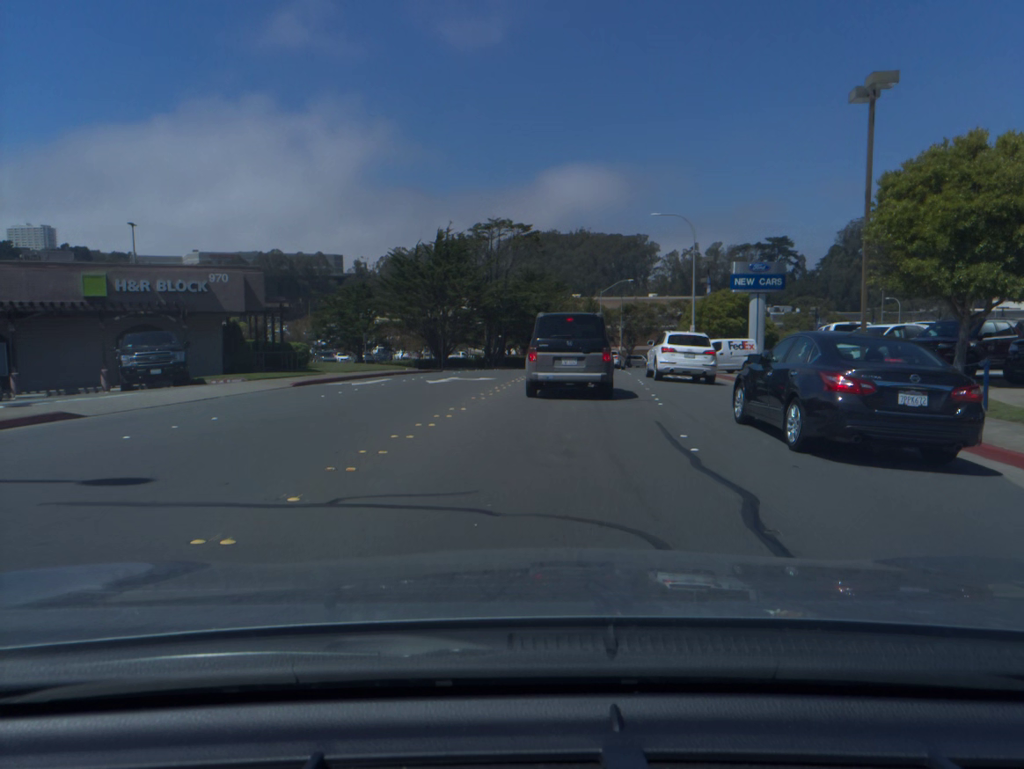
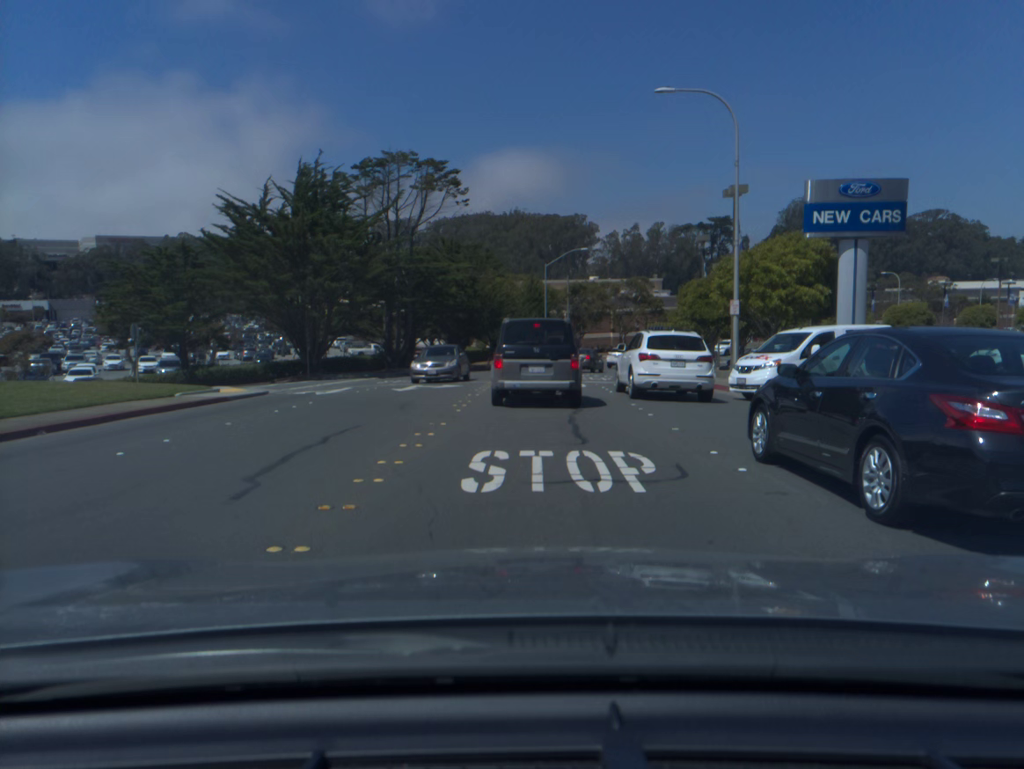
(+1.2, +23.2) m; +5°
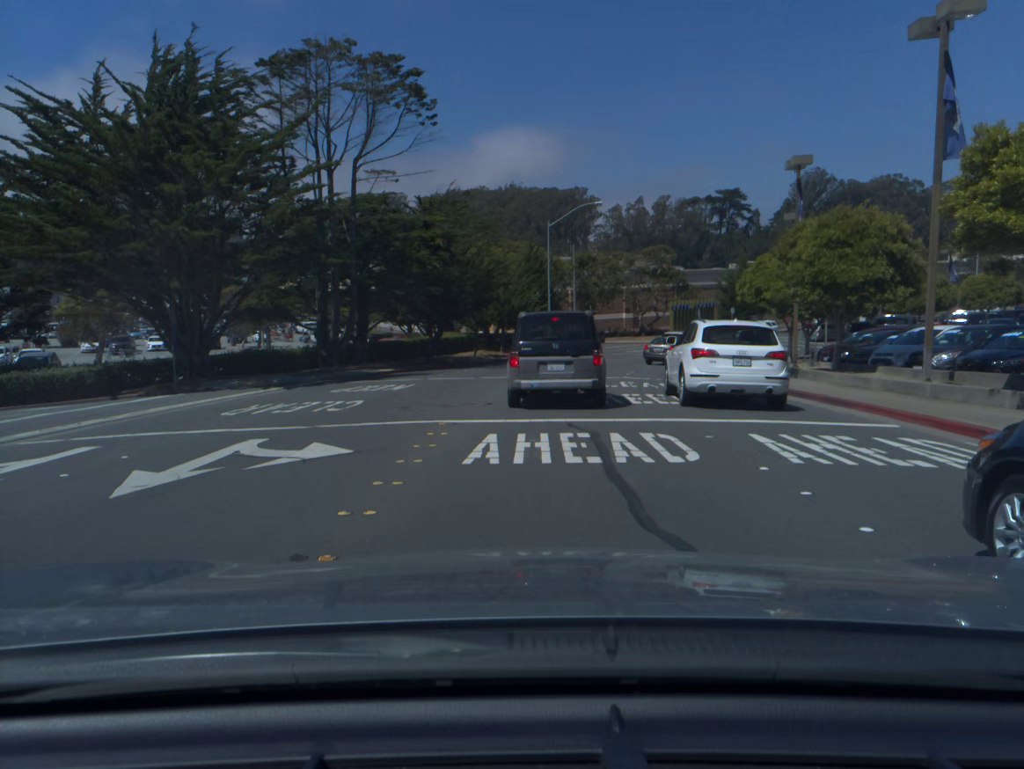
(0.0, +15.9) m; 0°
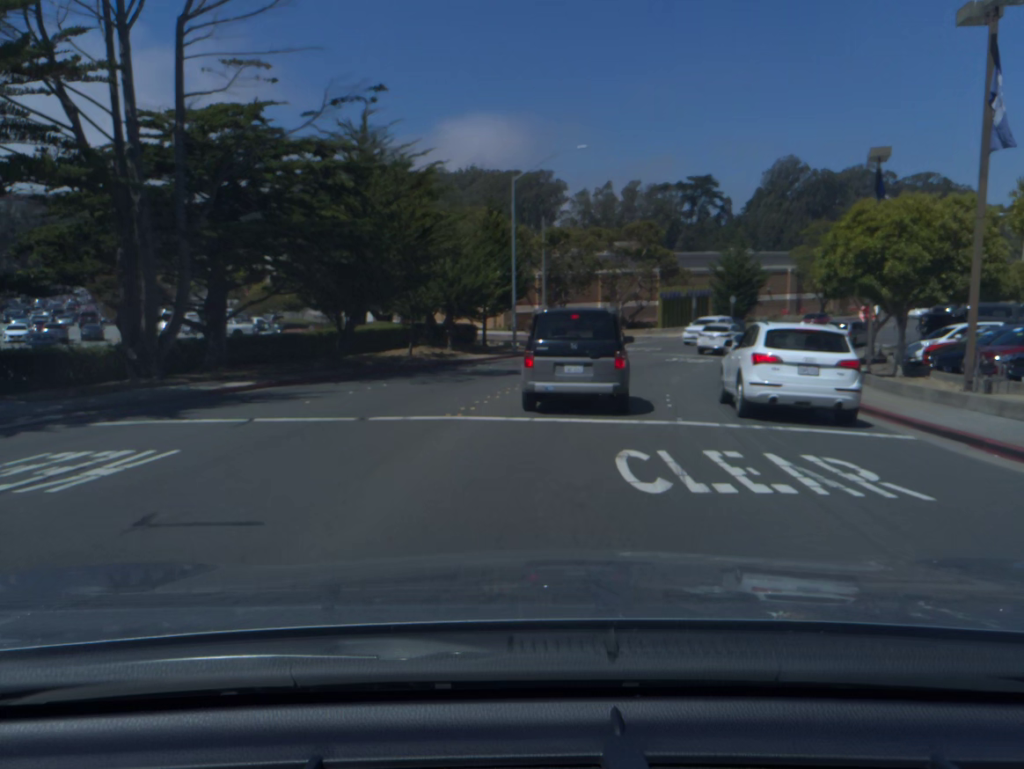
(+0.3, +14.3) m; +3°
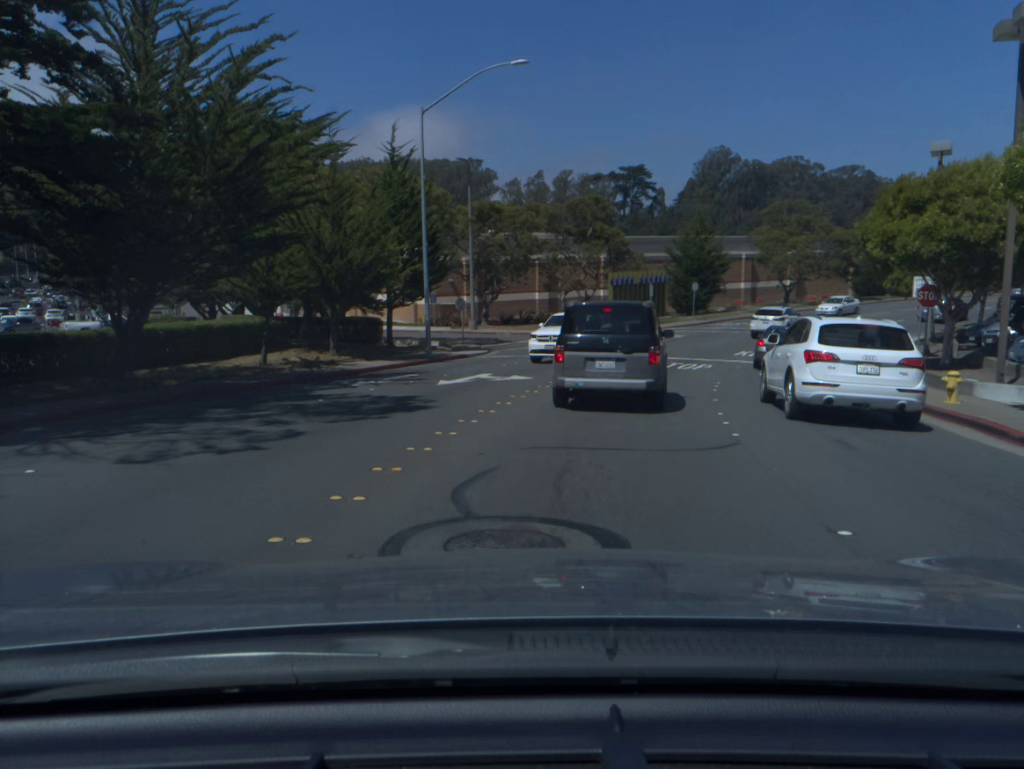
(+0.5, +12.6) m; +5°
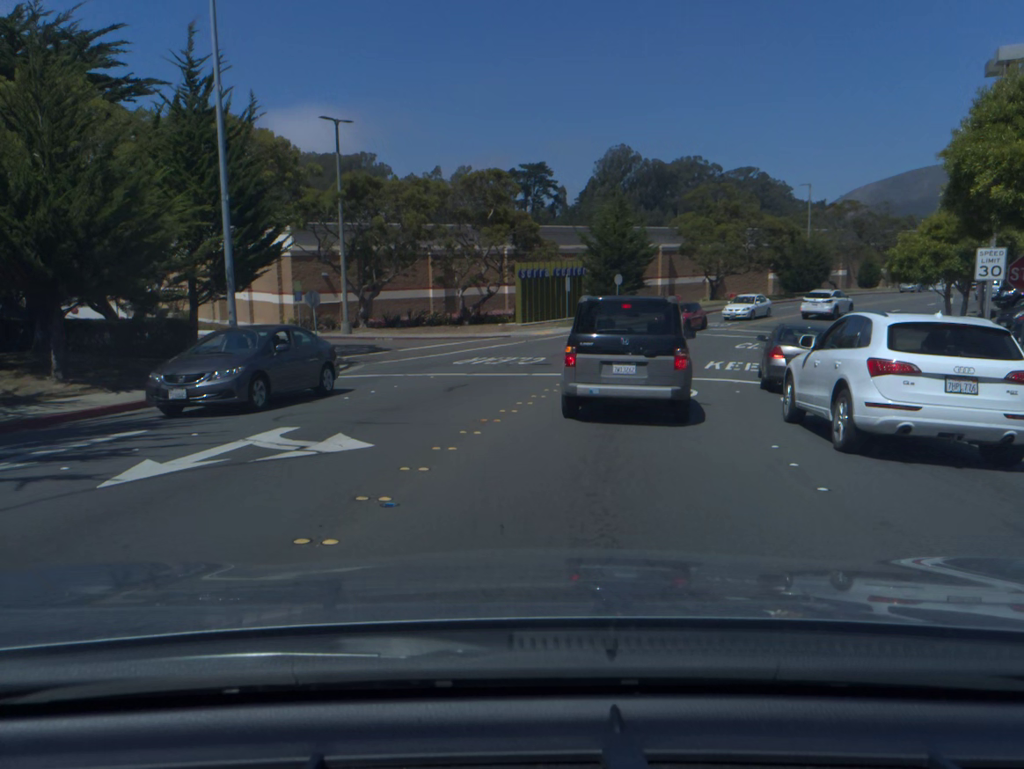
(+0.7, +11.1) m; +7°
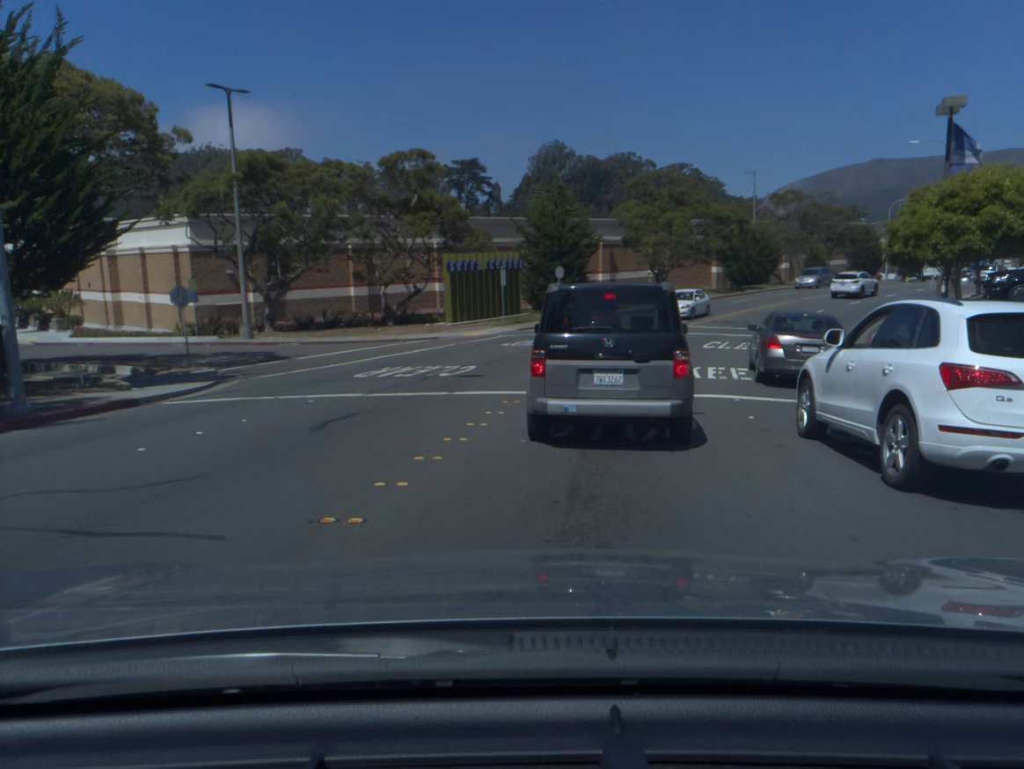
(+0.3, +5.6) m; +5°
